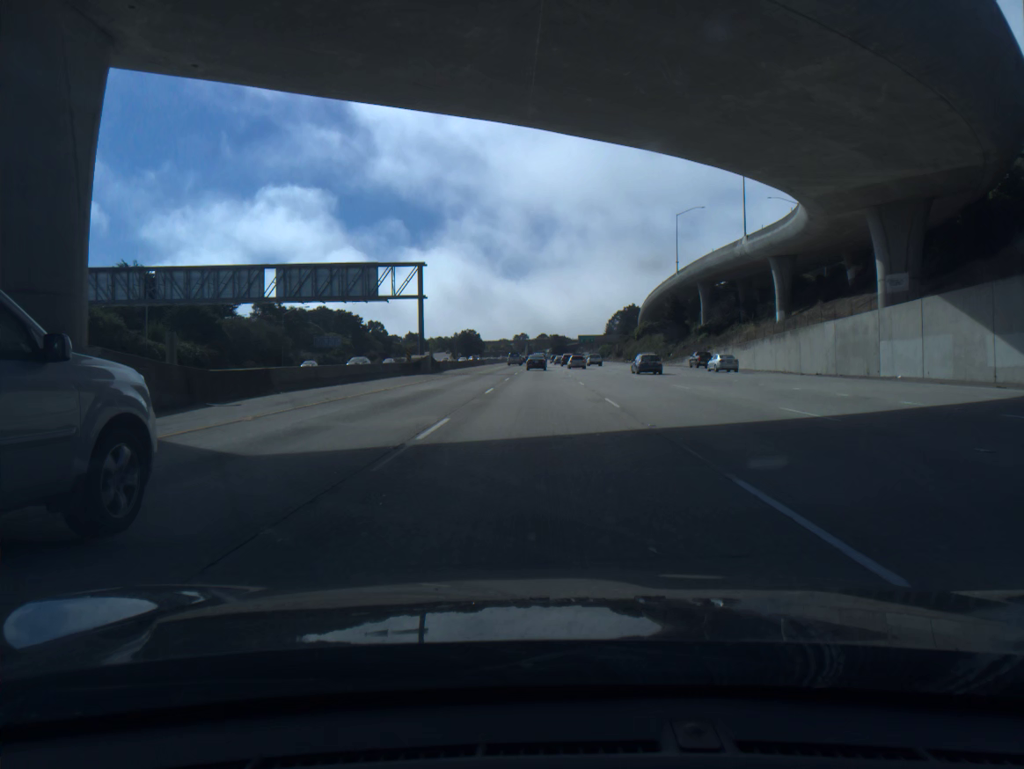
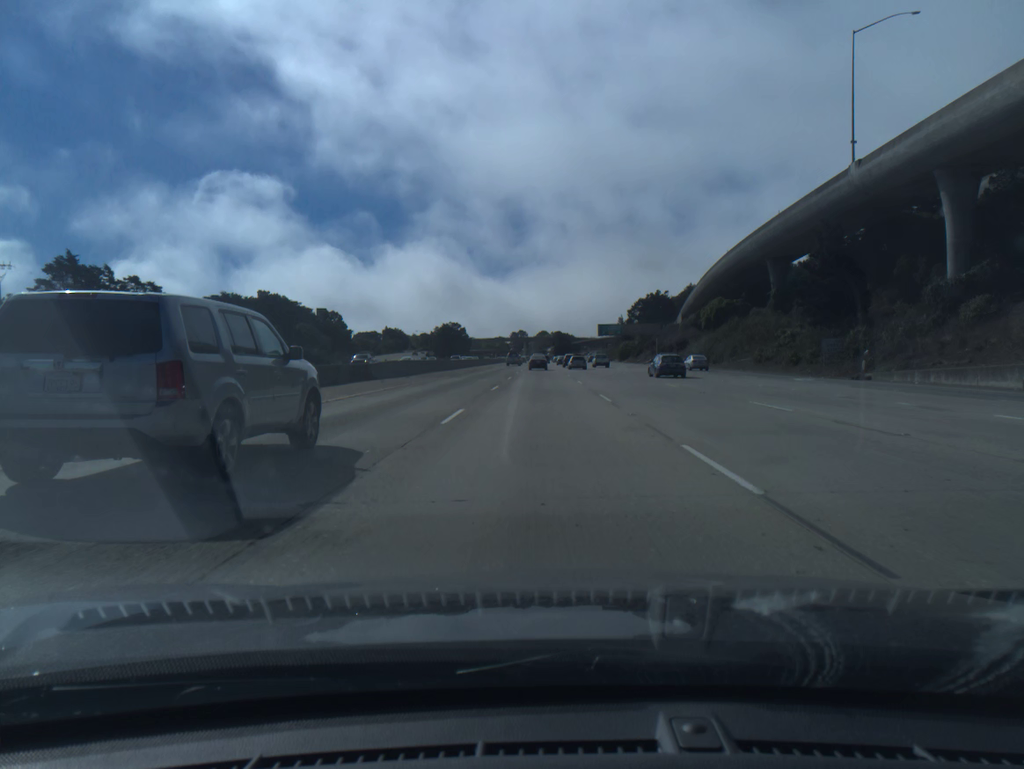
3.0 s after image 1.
(-0.3, +84.9) m; 0°
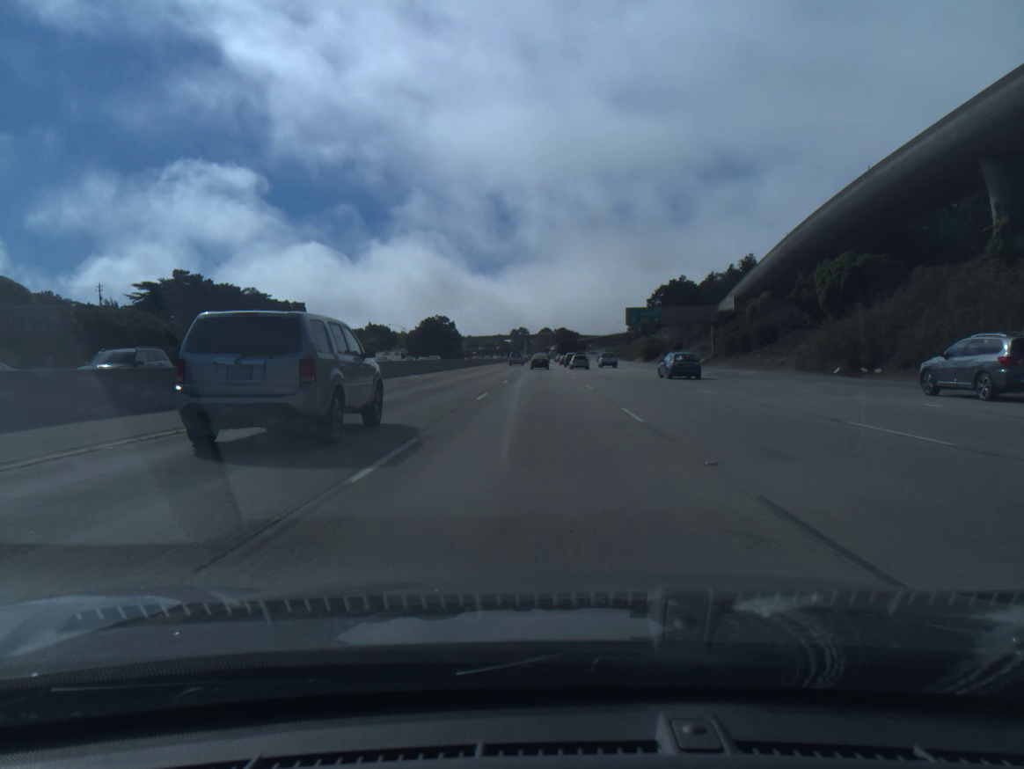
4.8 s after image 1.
(-0.1, +50.8) m; 0°
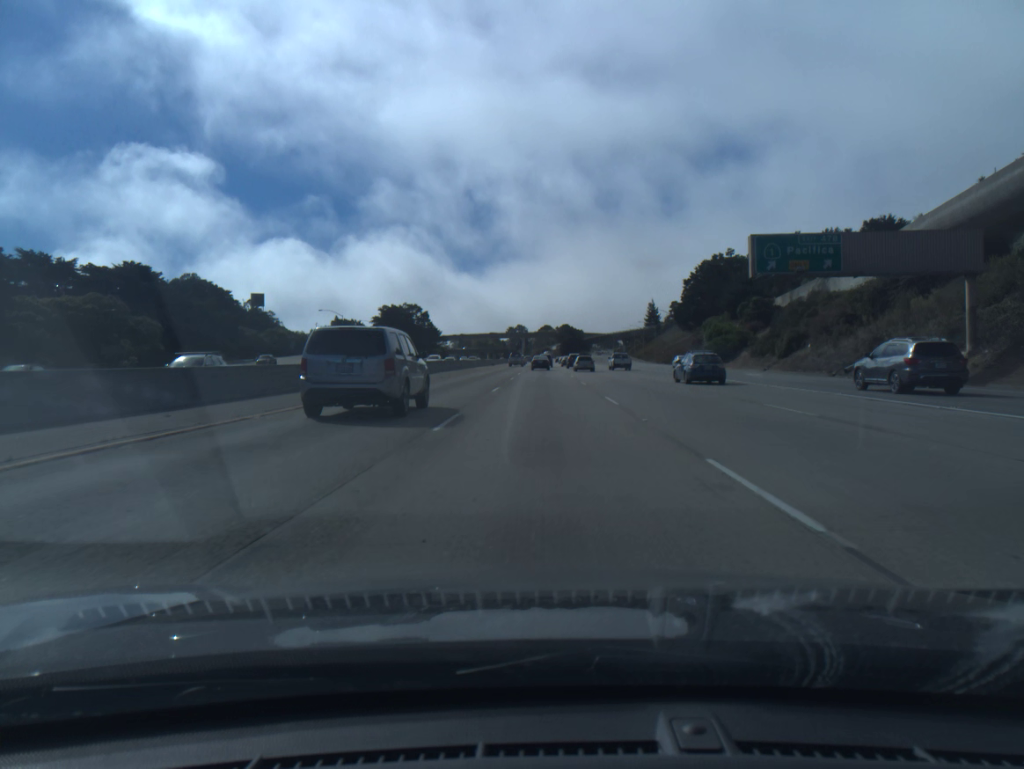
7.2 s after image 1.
(0.0, +67.7) m; 0°
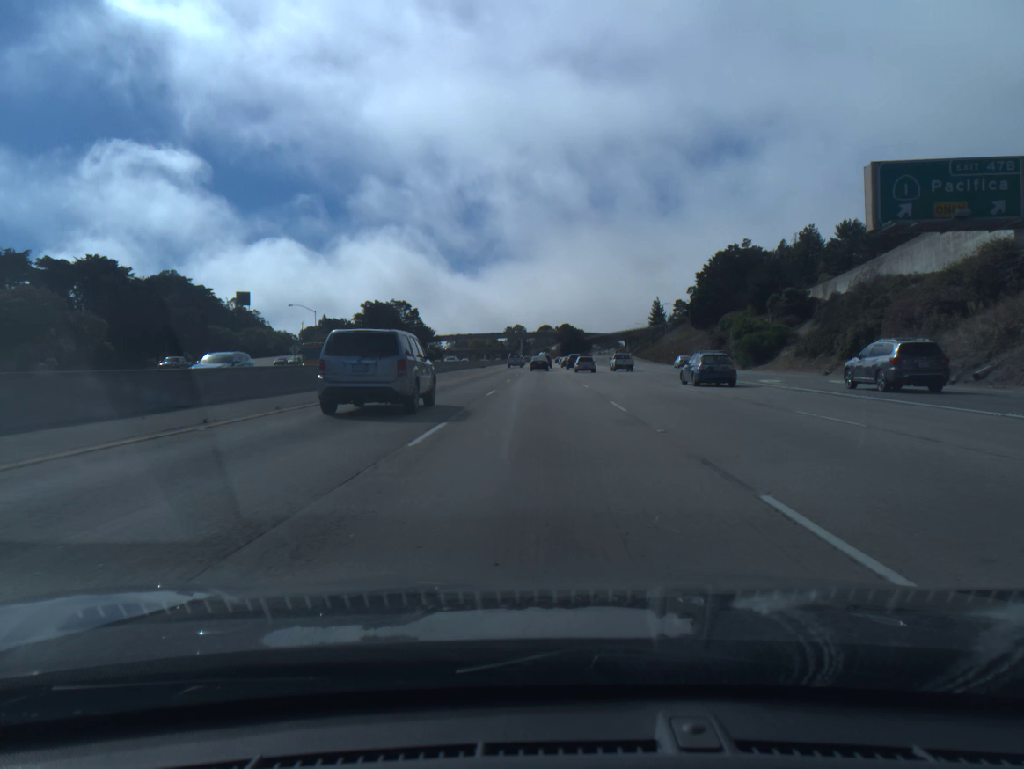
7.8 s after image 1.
(0.0, +16.9) m; 0°
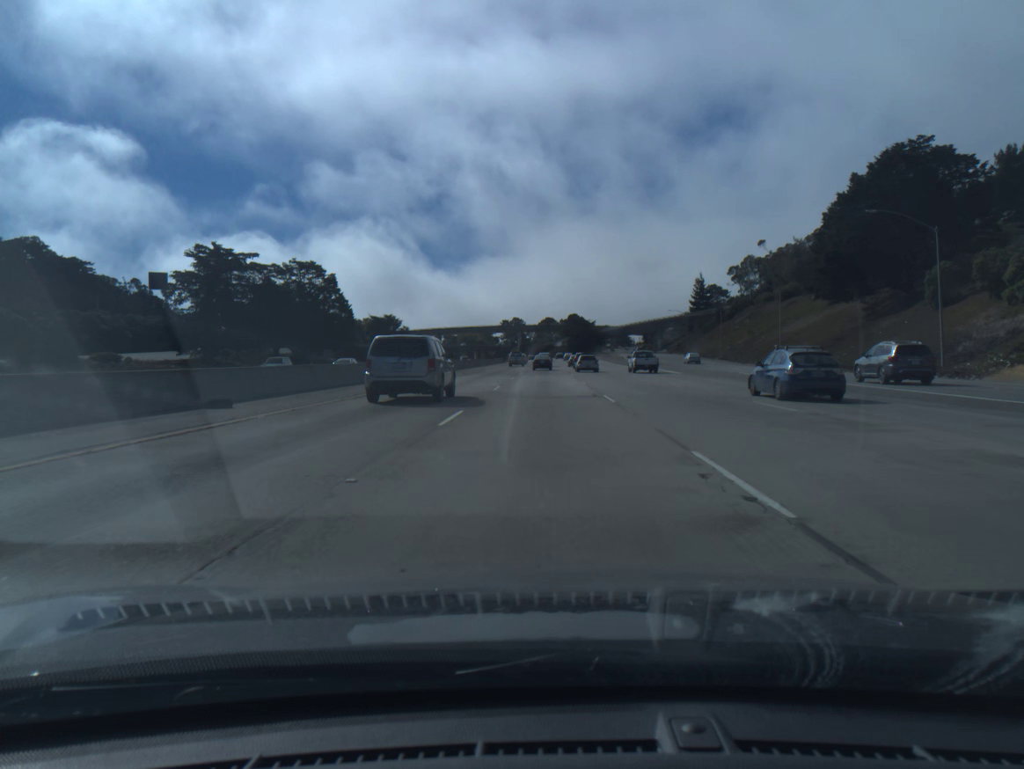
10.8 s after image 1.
(-0.1, +84.6) m; 0°
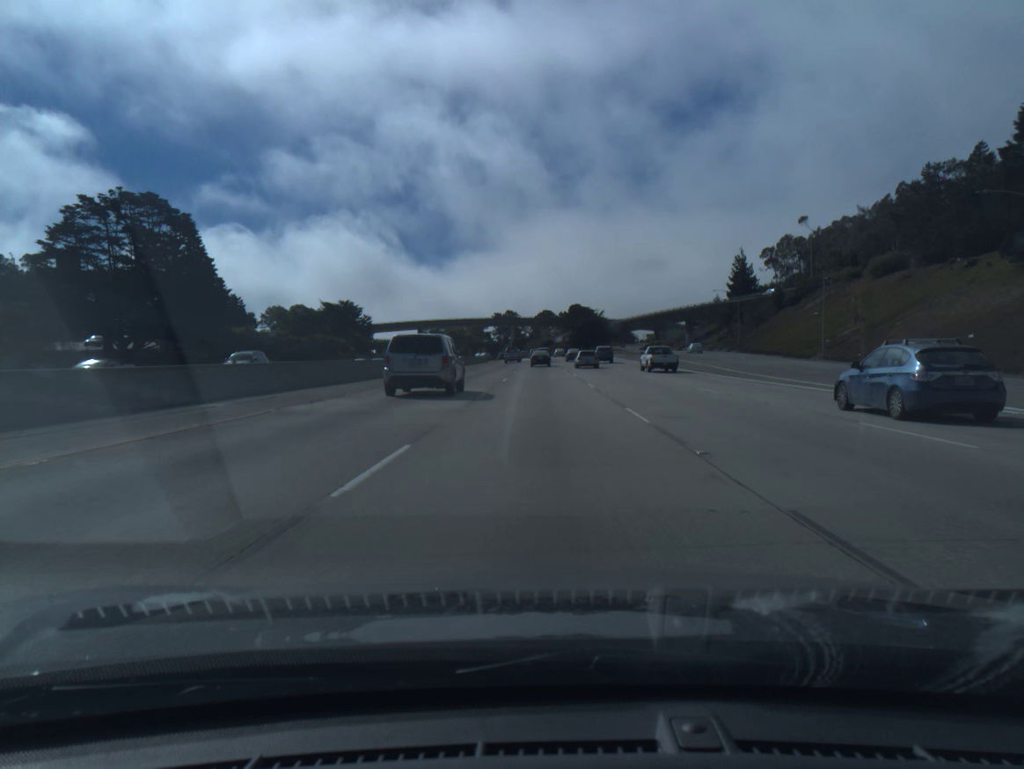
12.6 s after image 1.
(0.0, +50.7) m; 0°
